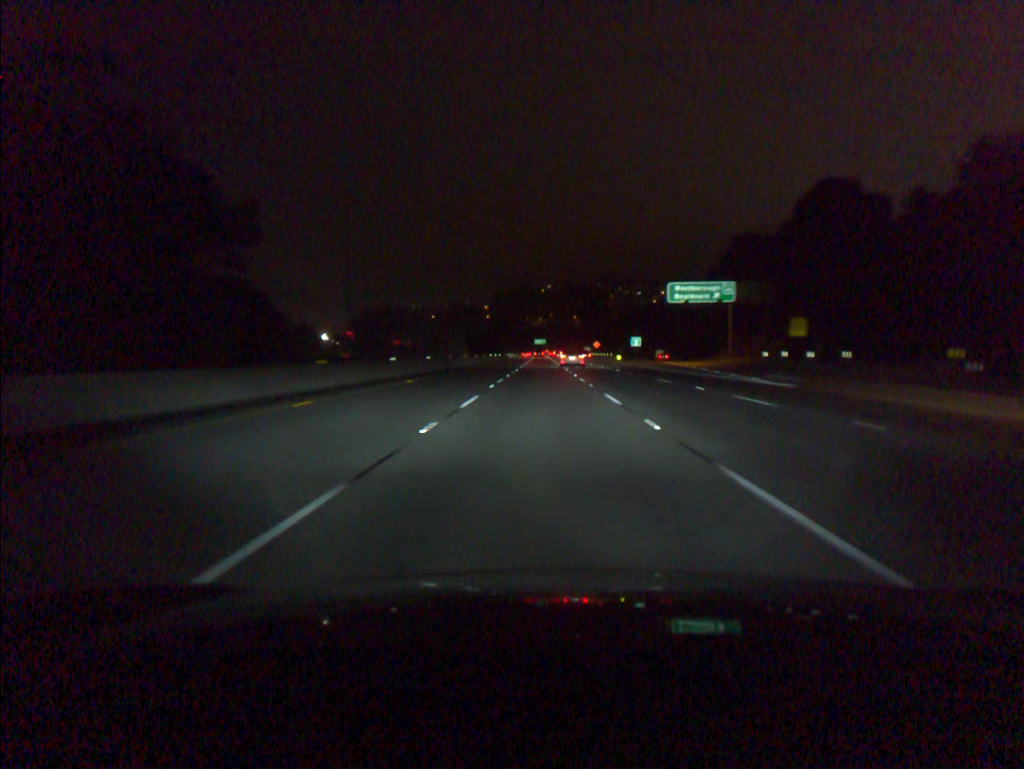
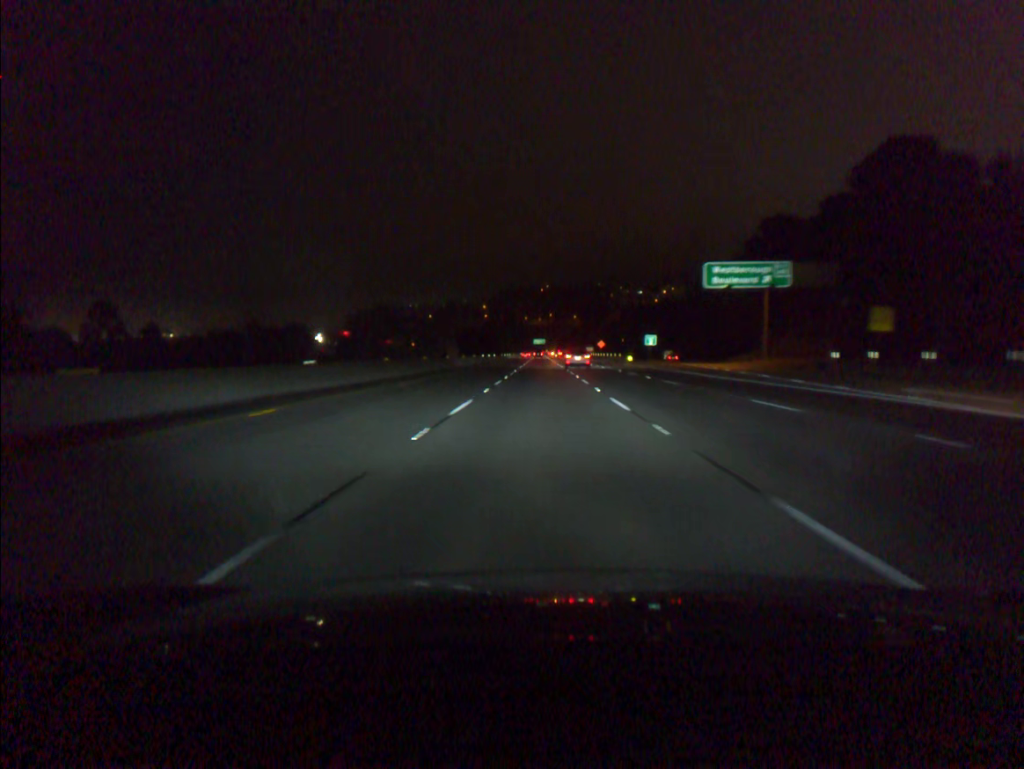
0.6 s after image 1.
(0.0, +16.5) m; 0°
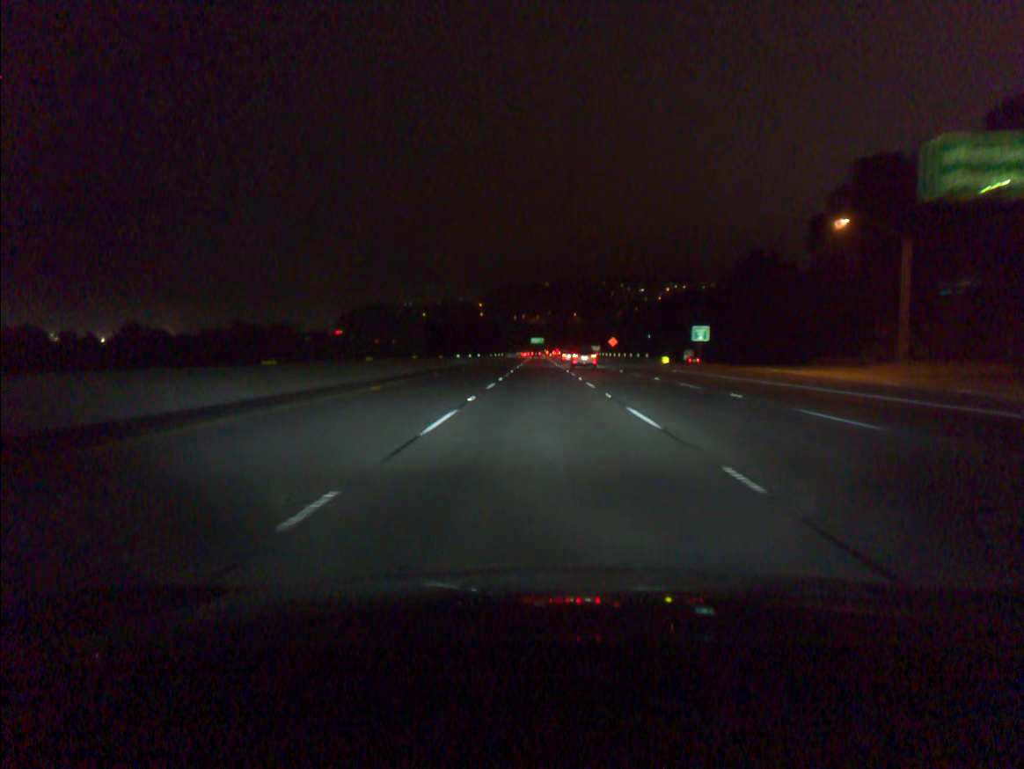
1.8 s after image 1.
(0.0, +33.2) m; 0°
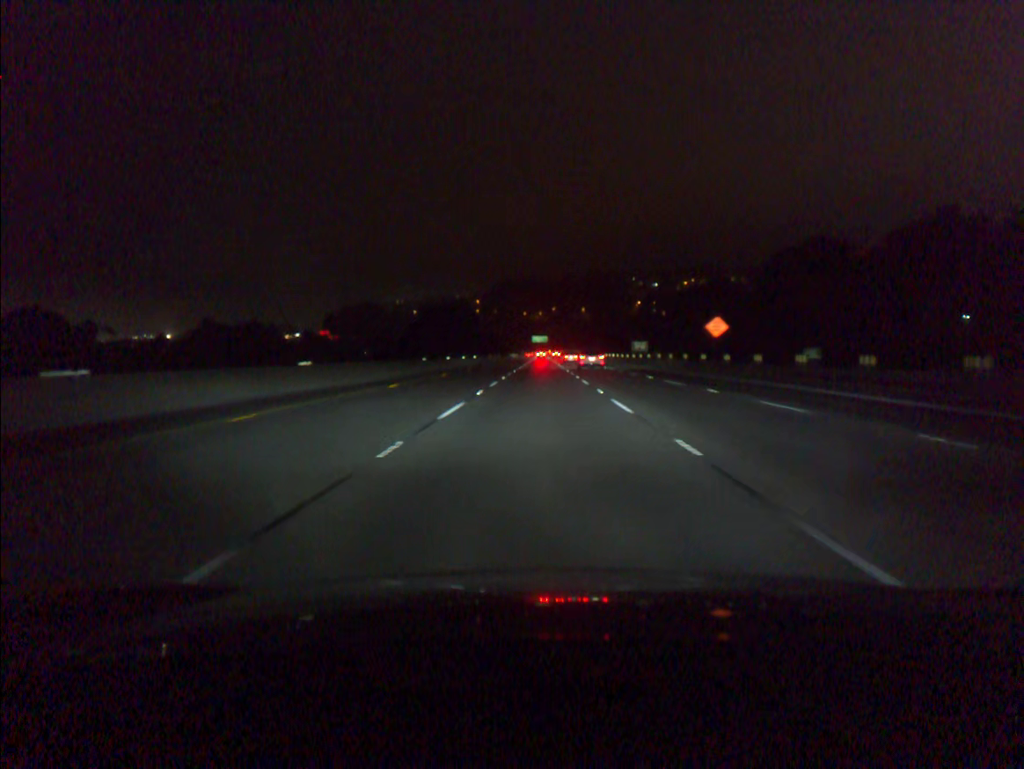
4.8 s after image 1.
(0.0, +84.4) m; 0°
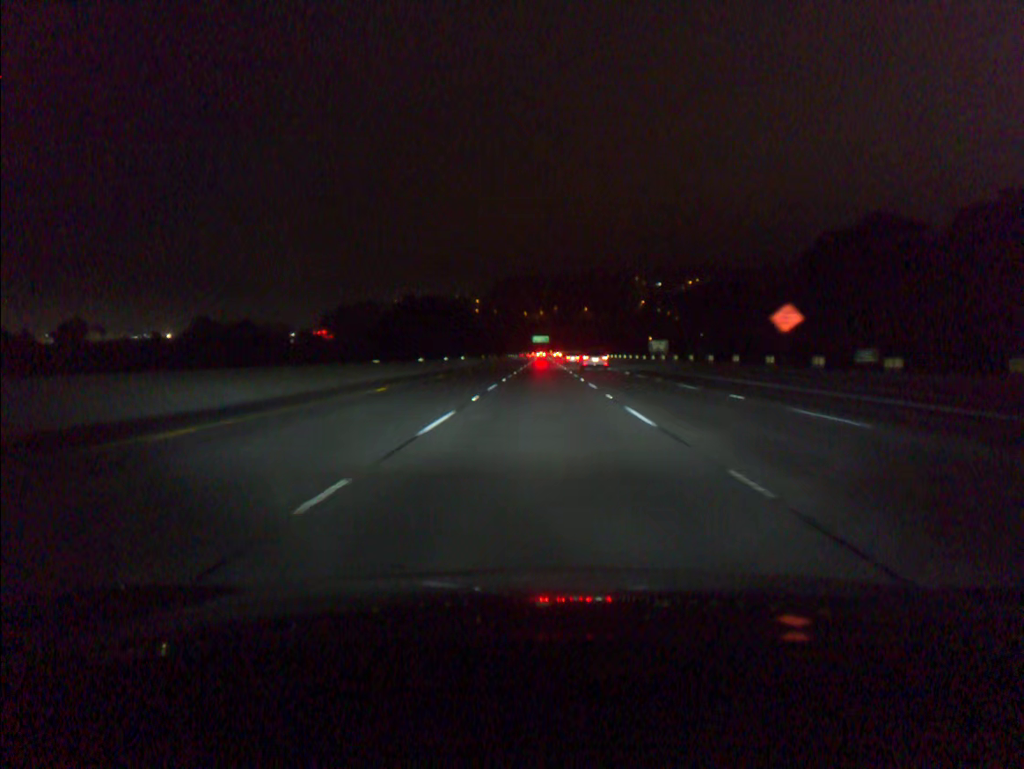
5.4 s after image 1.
(0.0, +17.3) m; 0°
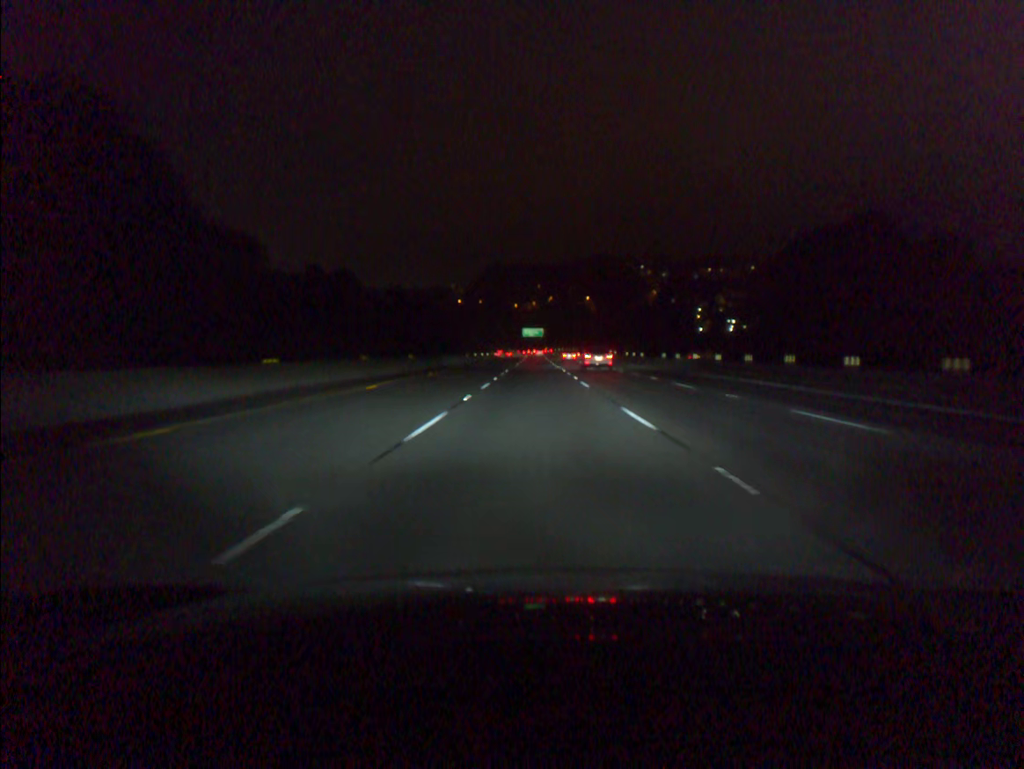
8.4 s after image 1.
(+0.4, +88.4) m; +1°
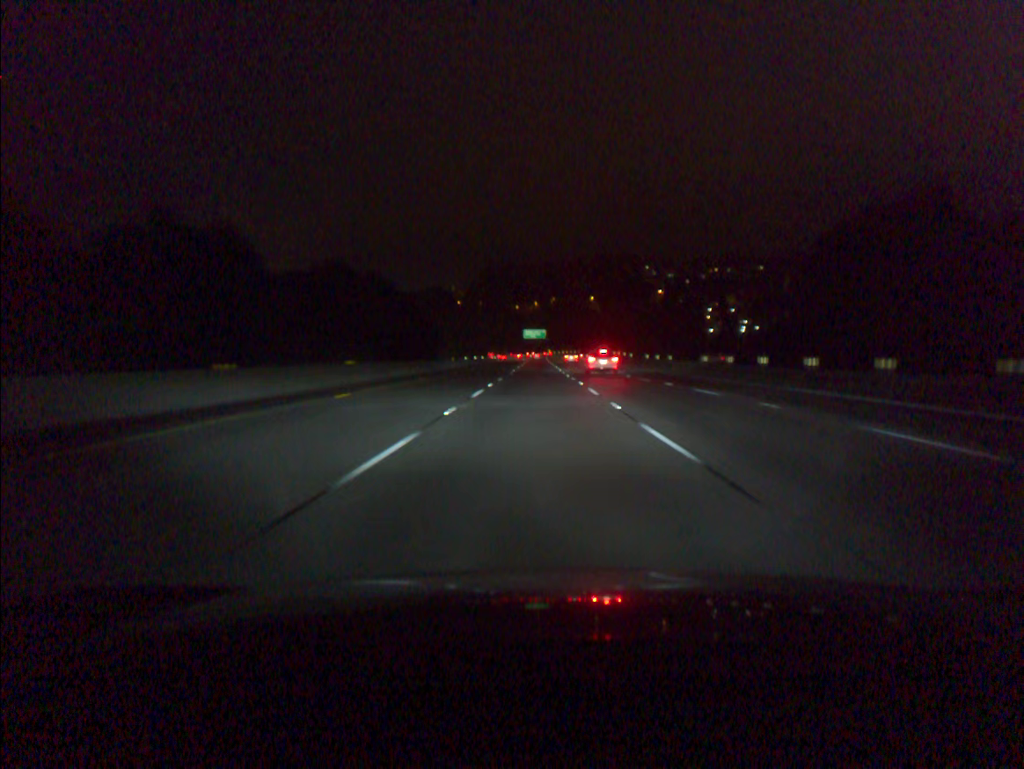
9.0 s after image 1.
(0.0, +18.1) m; 0°
